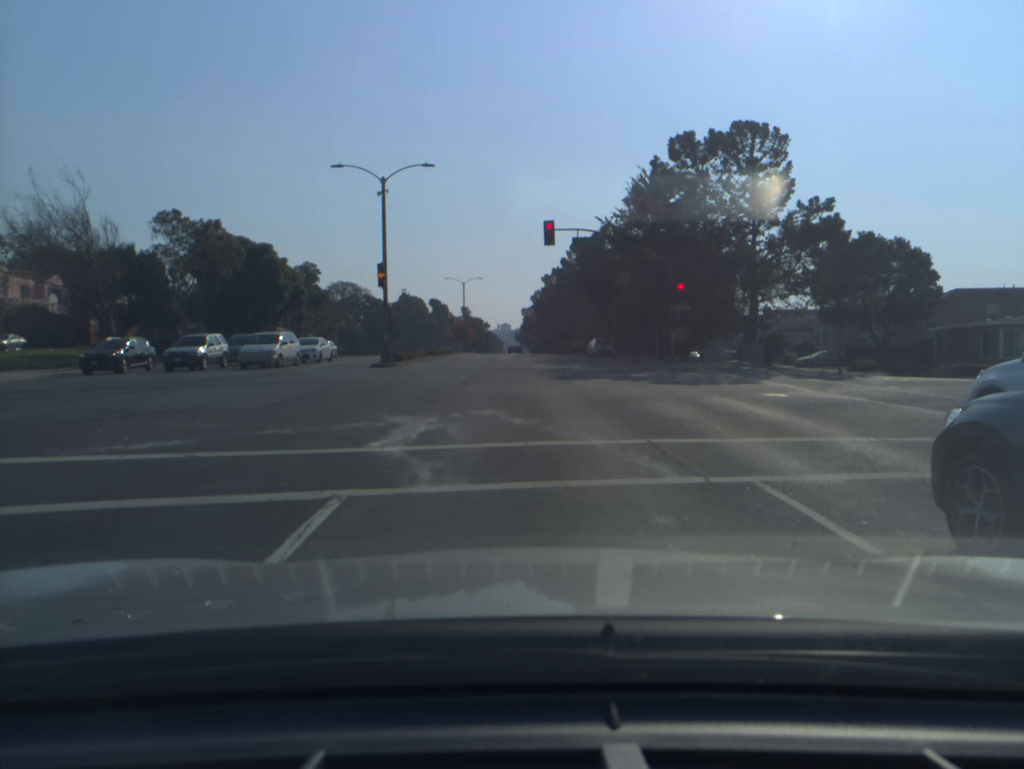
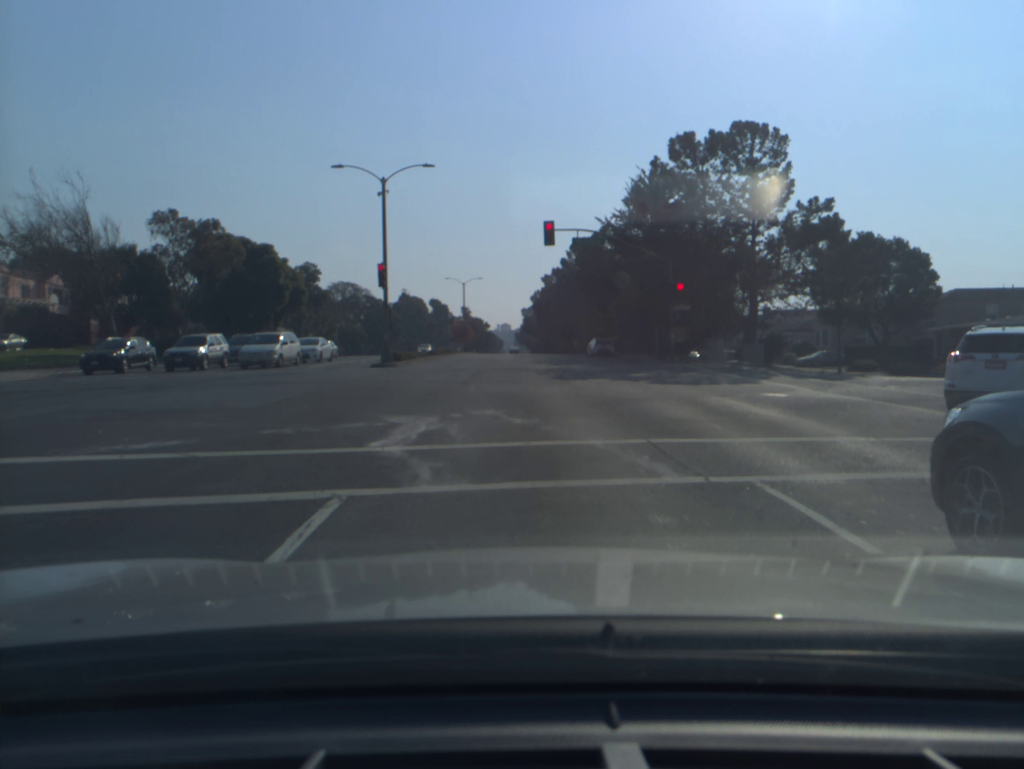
(0.0, 0.0) m; 0°
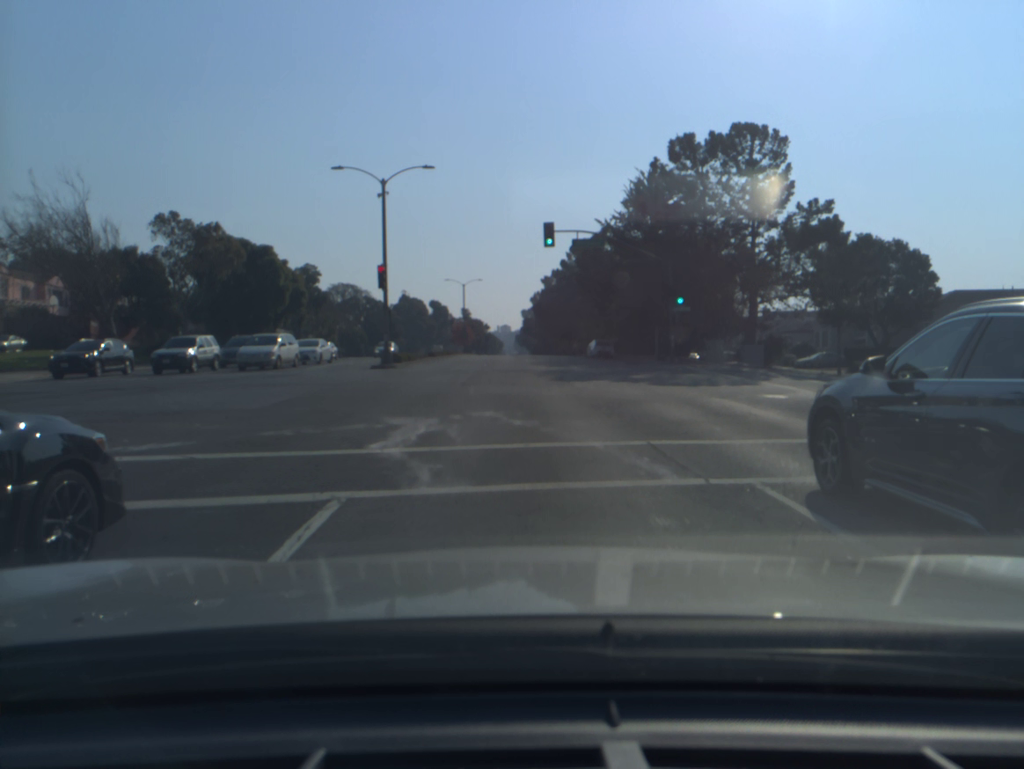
(0.0, 0.0) m; 0°
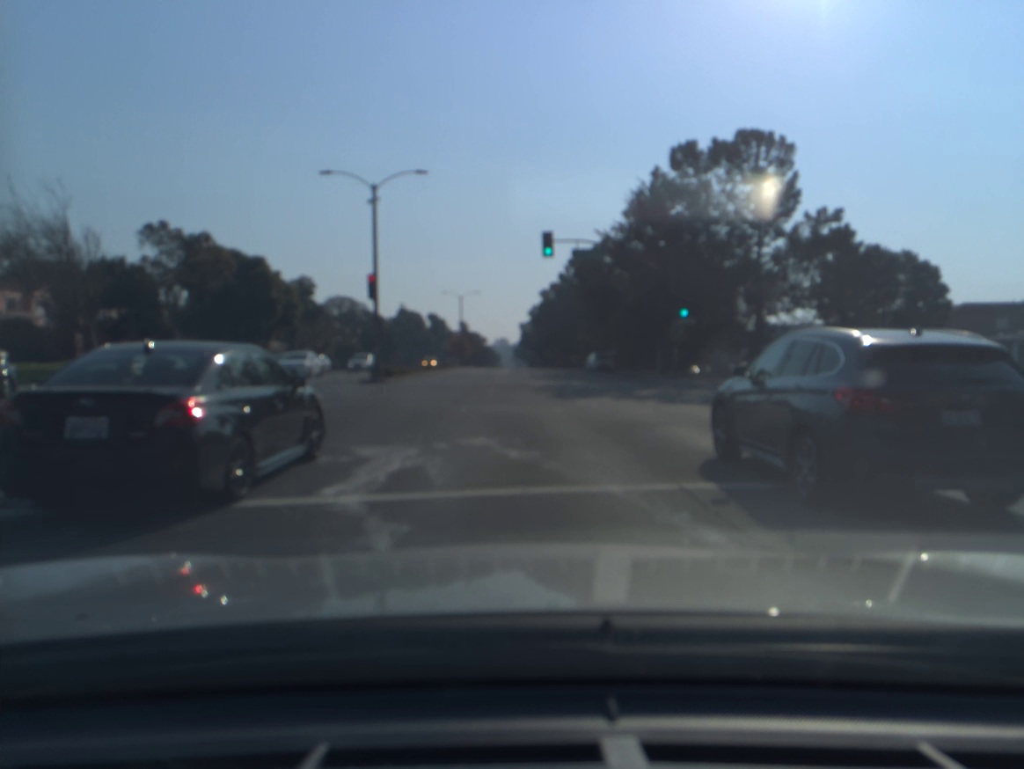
(0.0, +2.1) m; 0°
